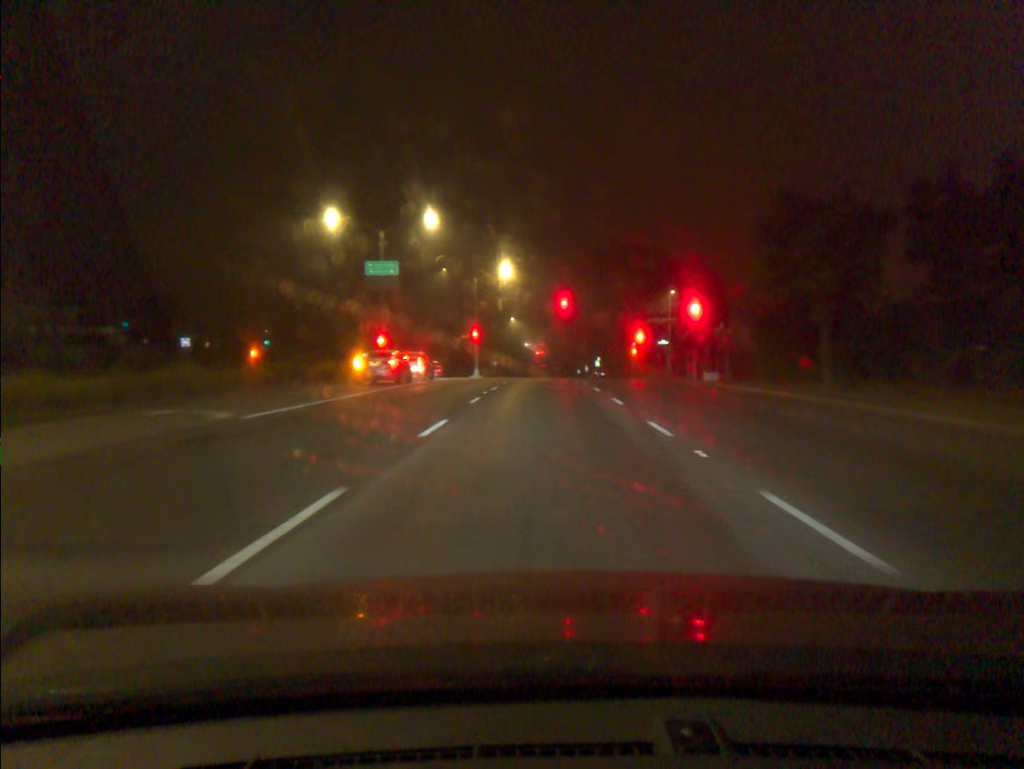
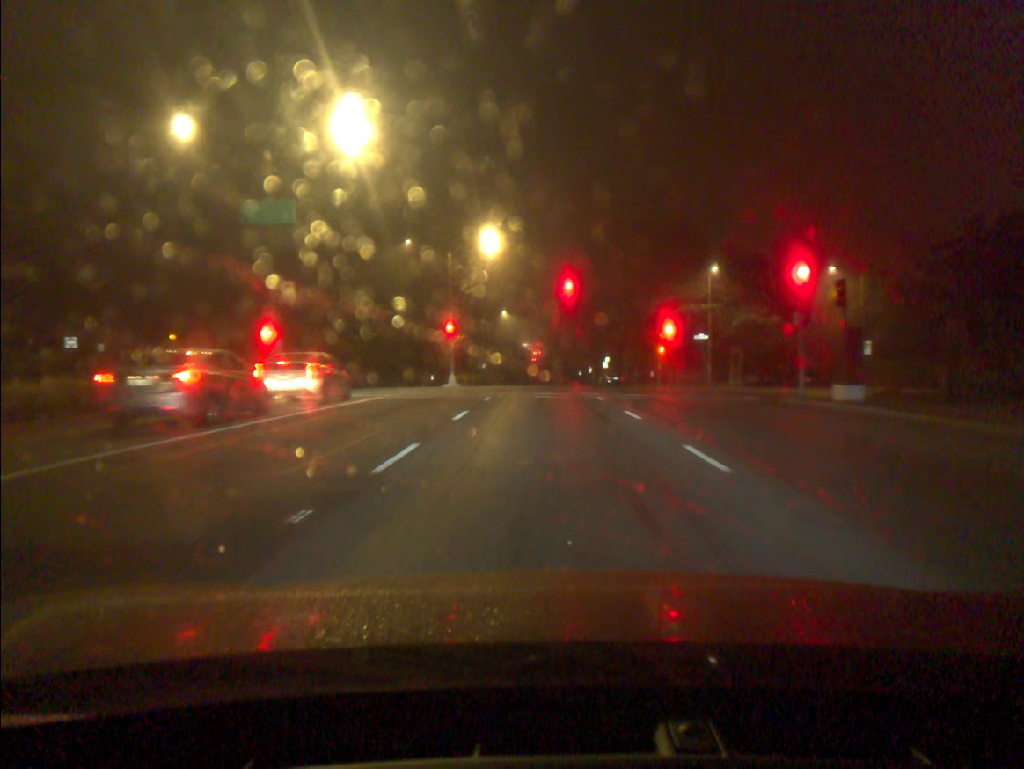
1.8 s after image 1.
(+0.1, +18.4) m; 0°
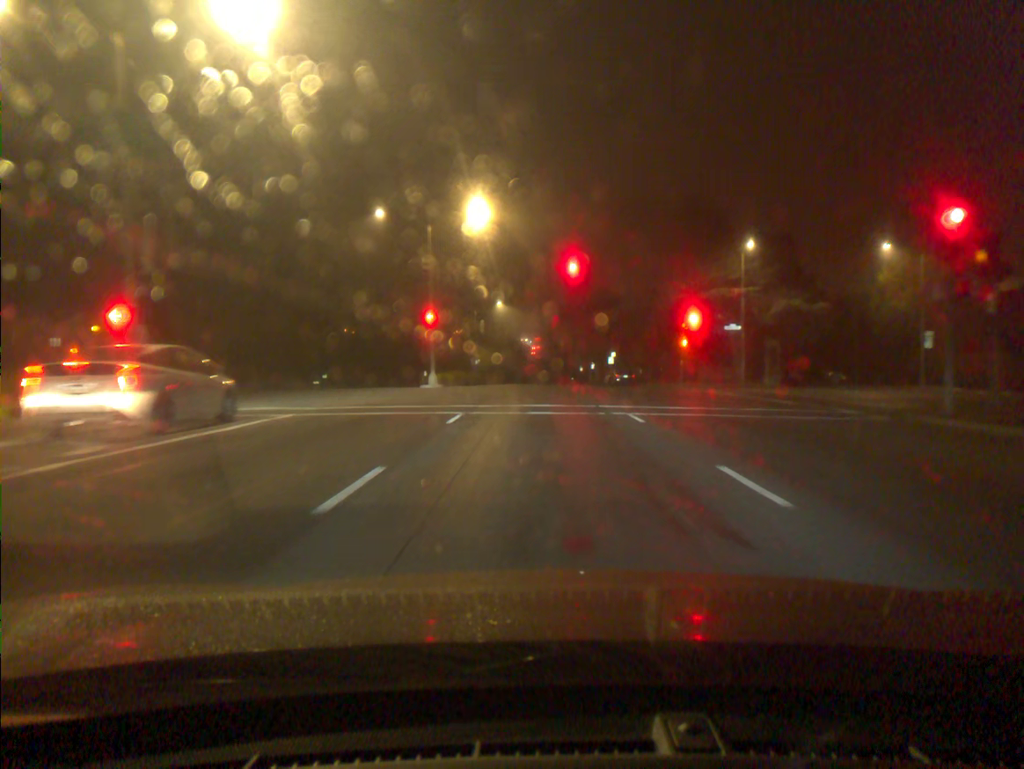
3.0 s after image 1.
(0.0, +9.3) m; 0°
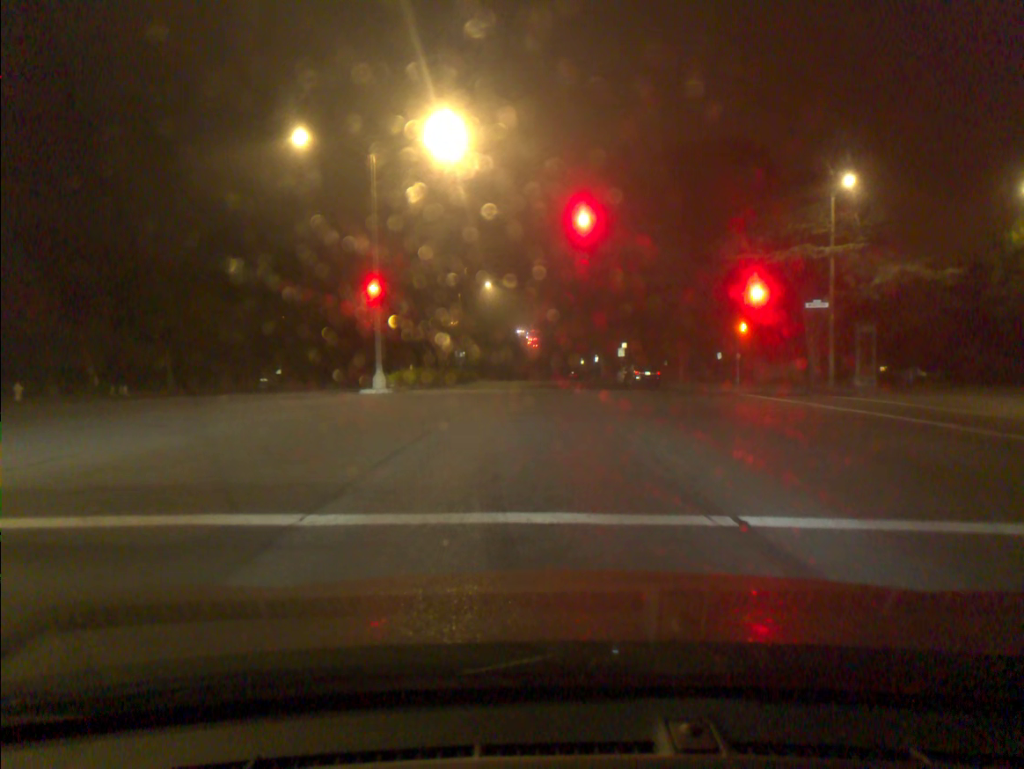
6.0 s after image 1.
(0.0, +14.3) m; +1°
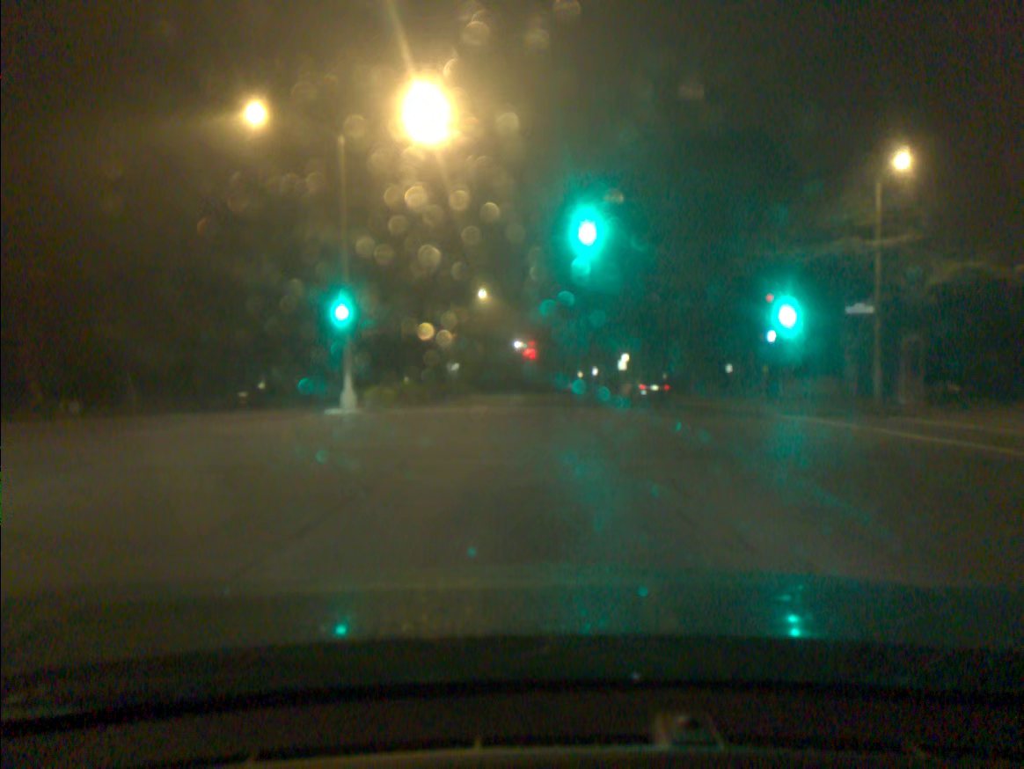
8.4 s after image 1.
(0.0, +4.9) m; 0°
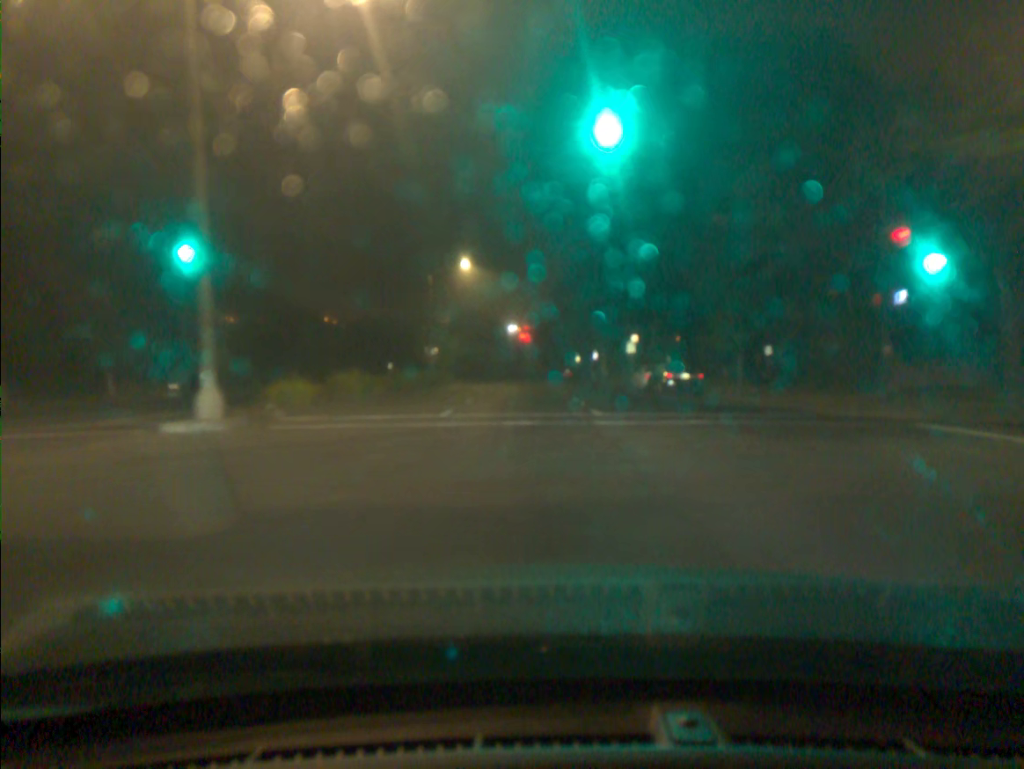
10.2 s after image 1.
(+0.1, +10.5) m; 0°
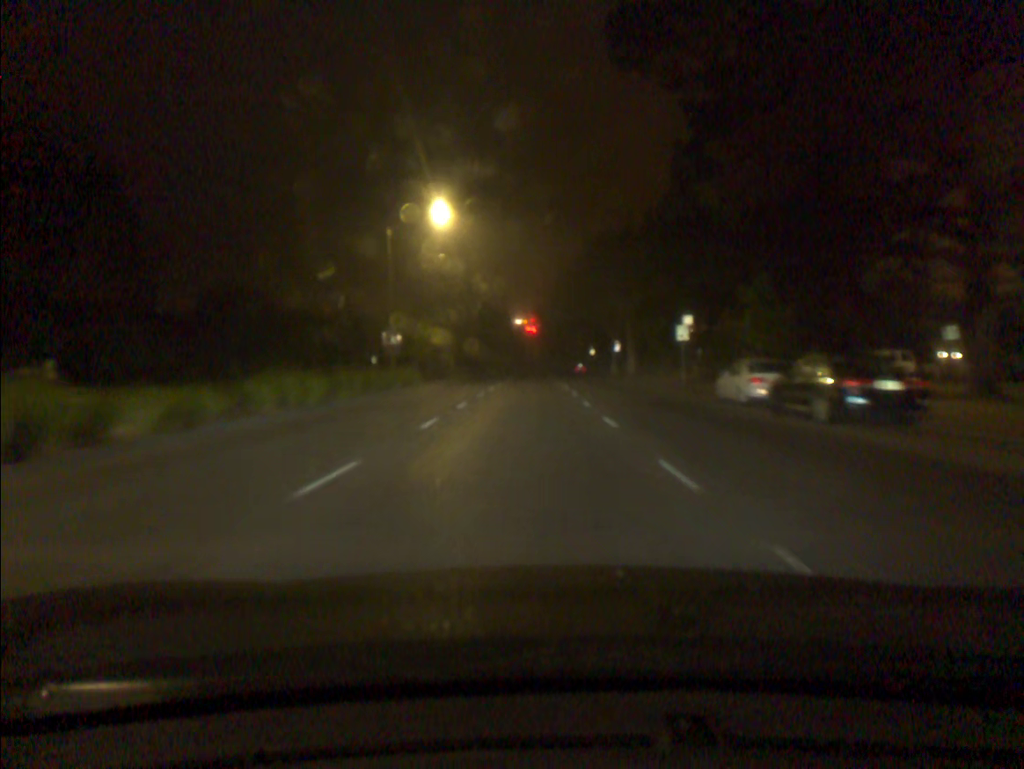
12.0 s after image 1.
(-0.1, +18.4) m; 0°
